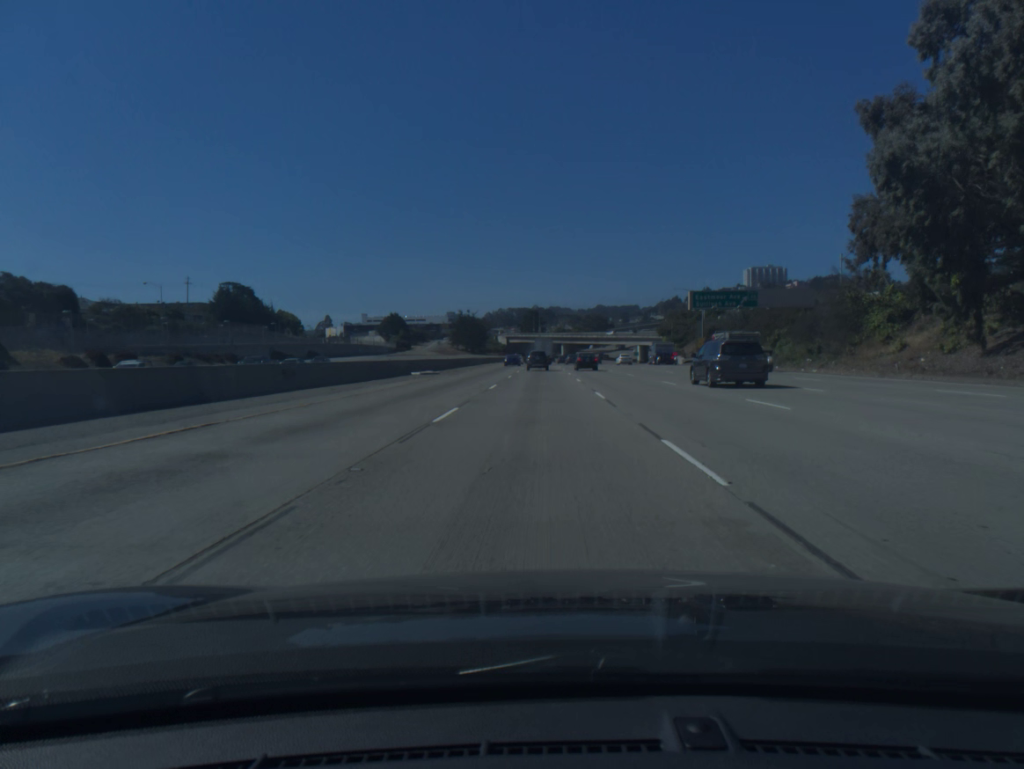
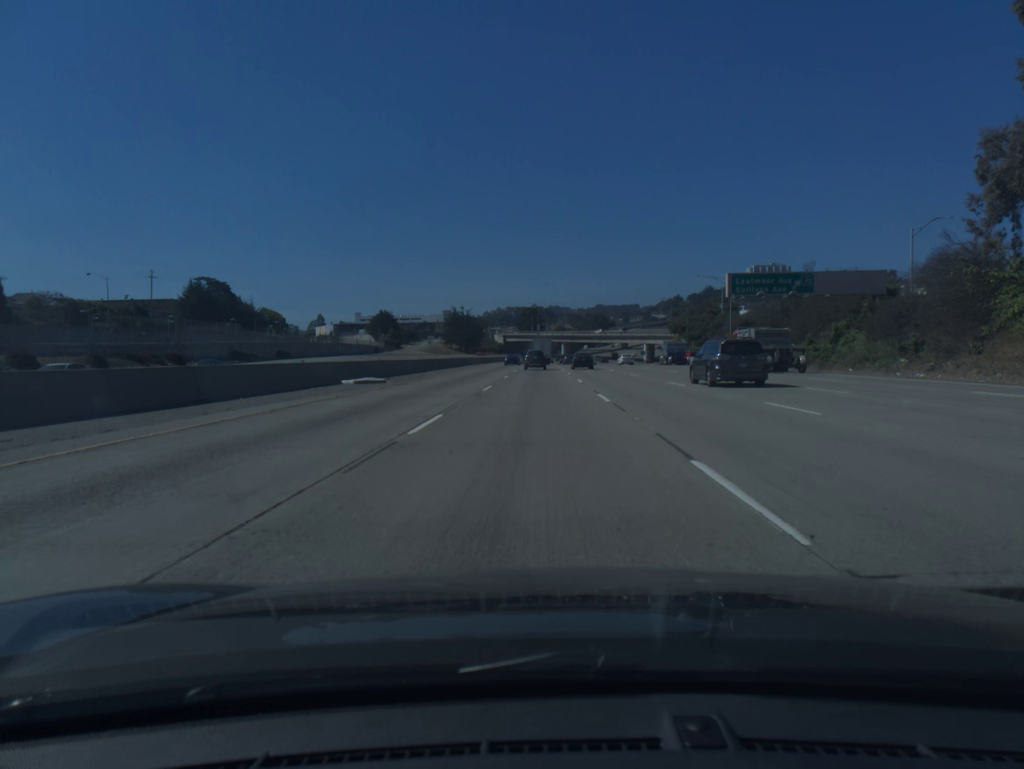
(0.0, +16.9) m; 0°
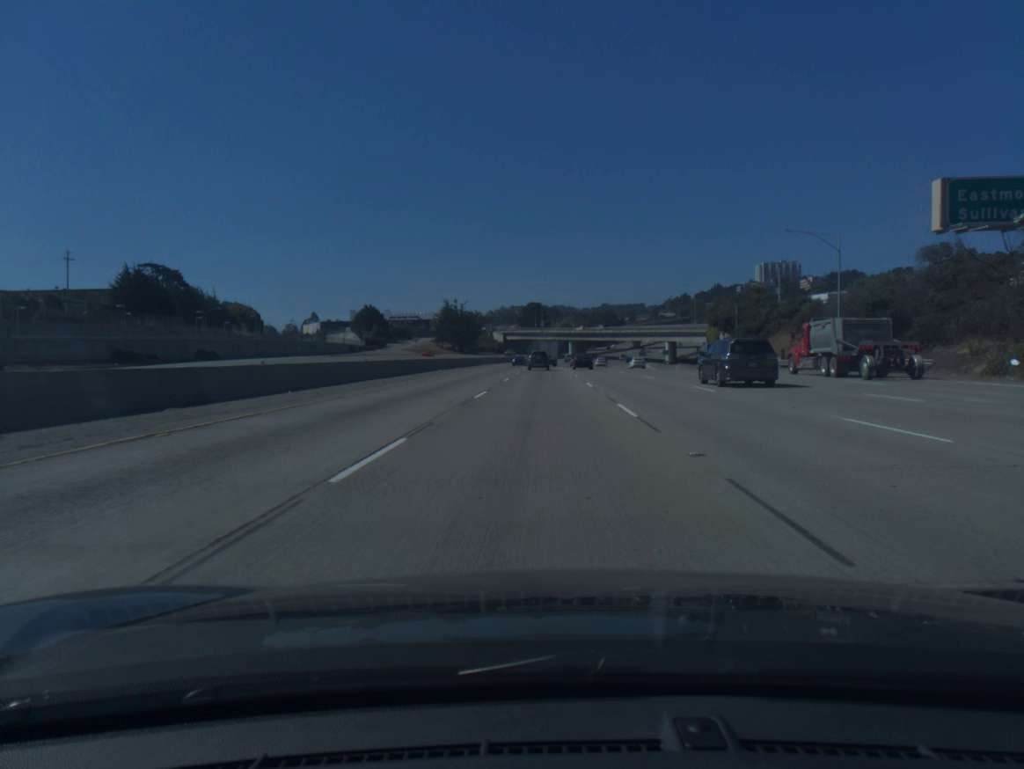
(0.0, +34.0) m; 0°
